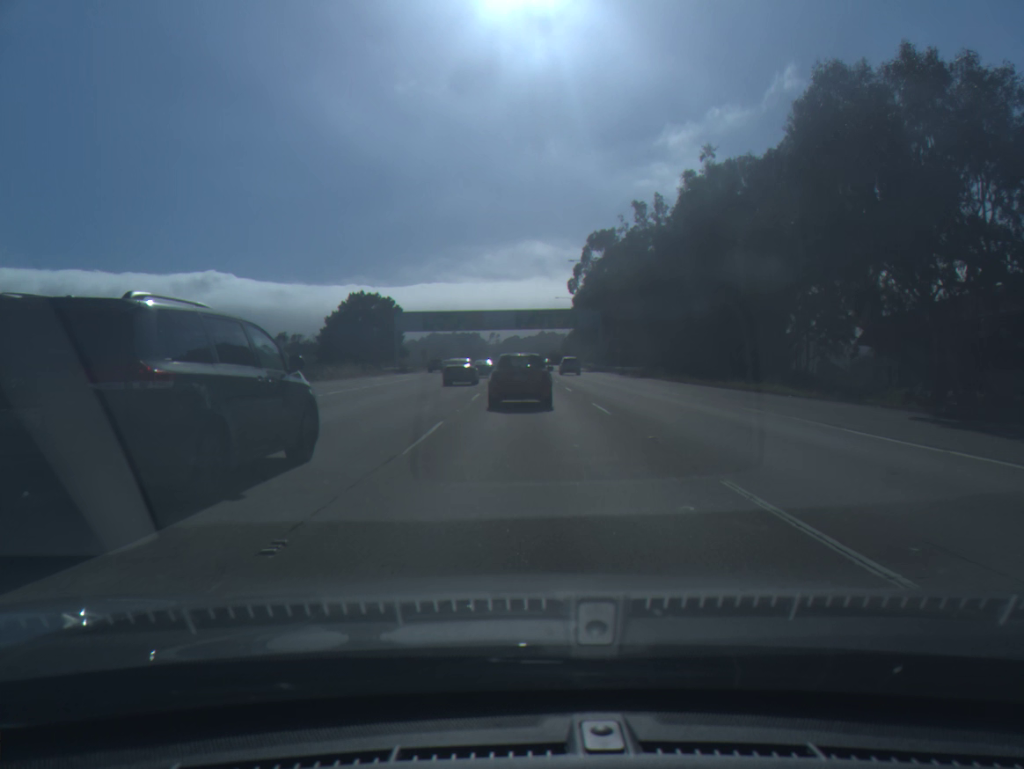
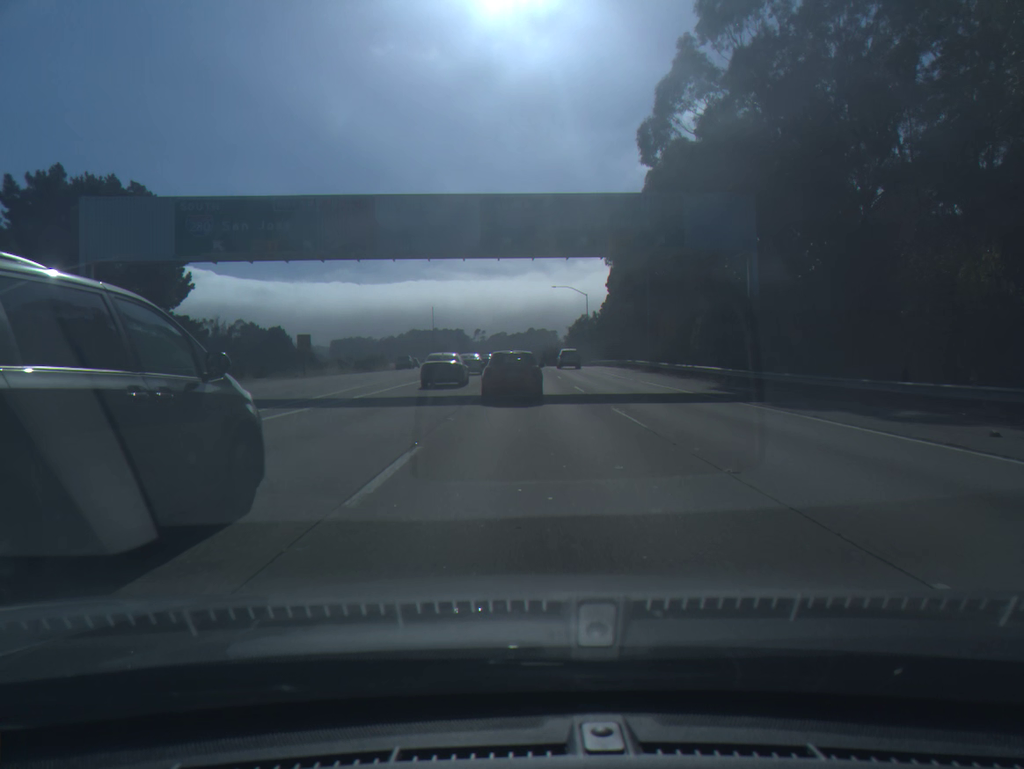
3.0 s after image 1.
(+0.5, +76.3) m; +1°
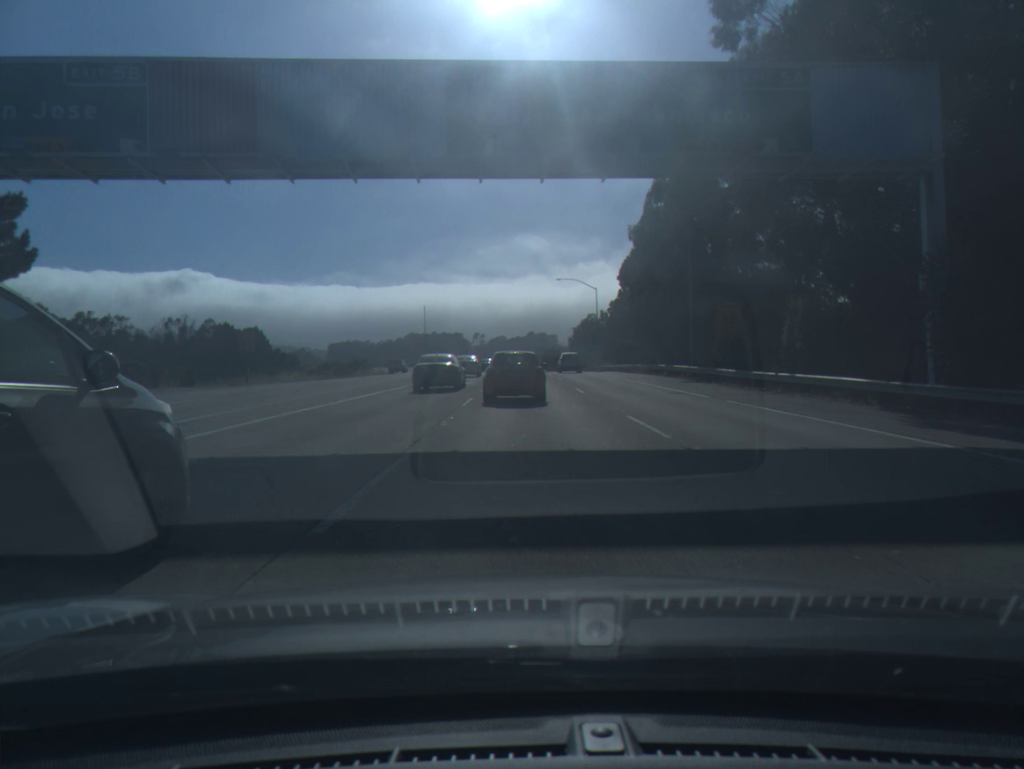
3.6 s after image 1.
(0.0, +15.6) m; 0°
